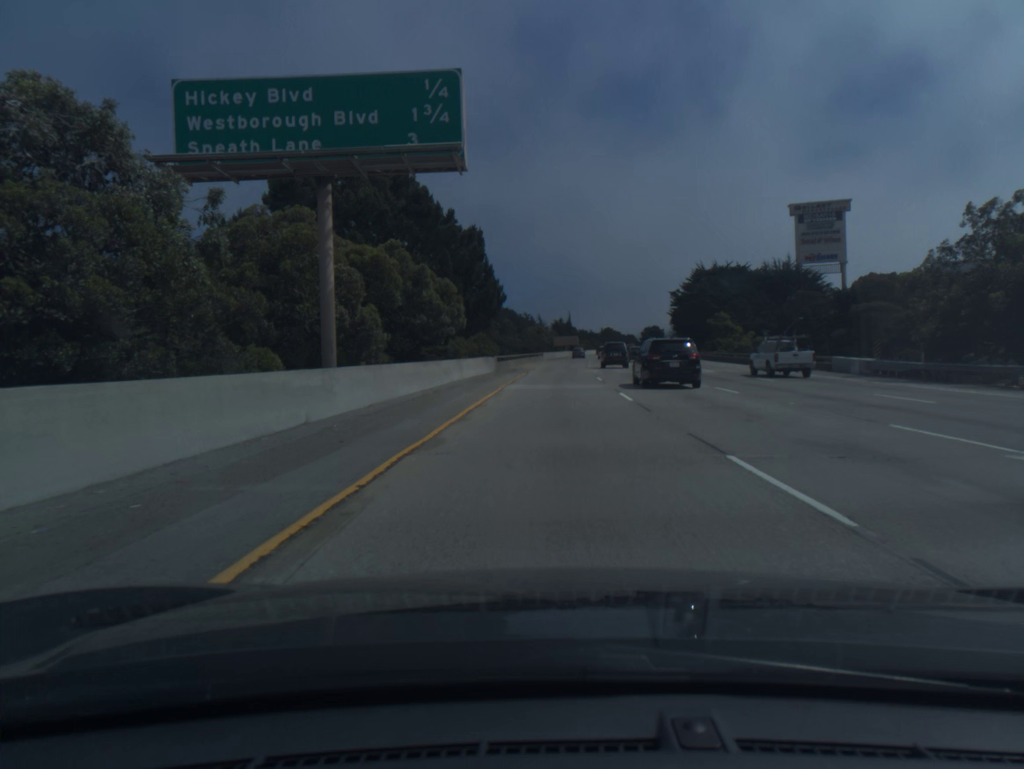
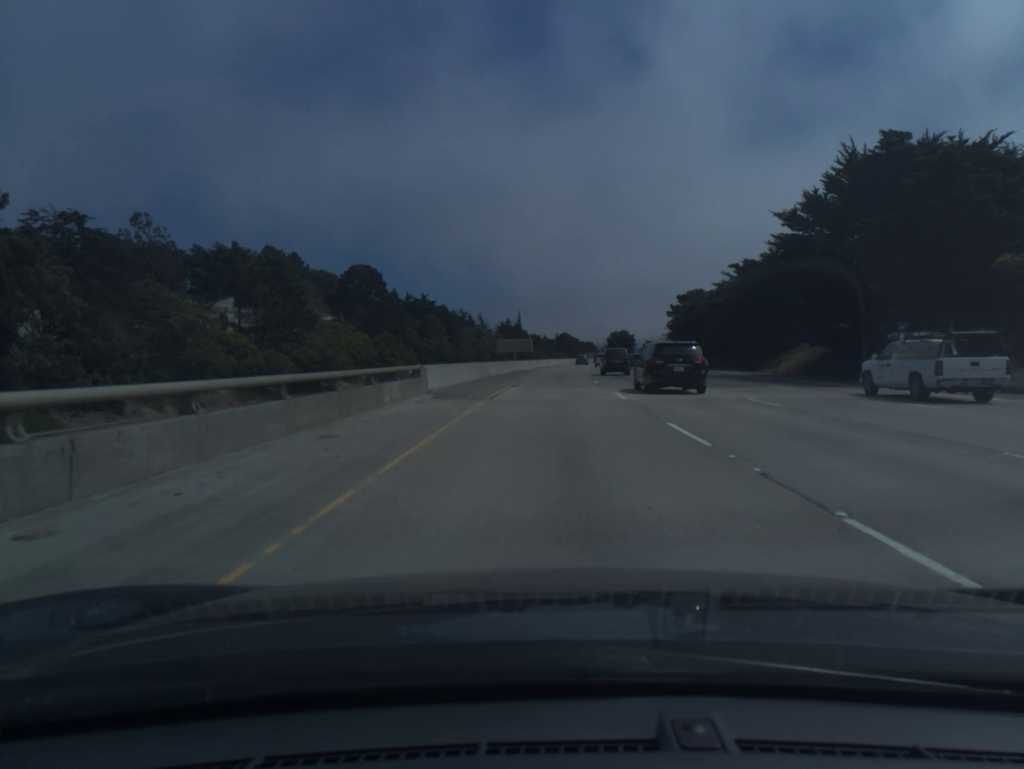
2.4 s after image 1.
(+2.3, +76.9) m; +4°
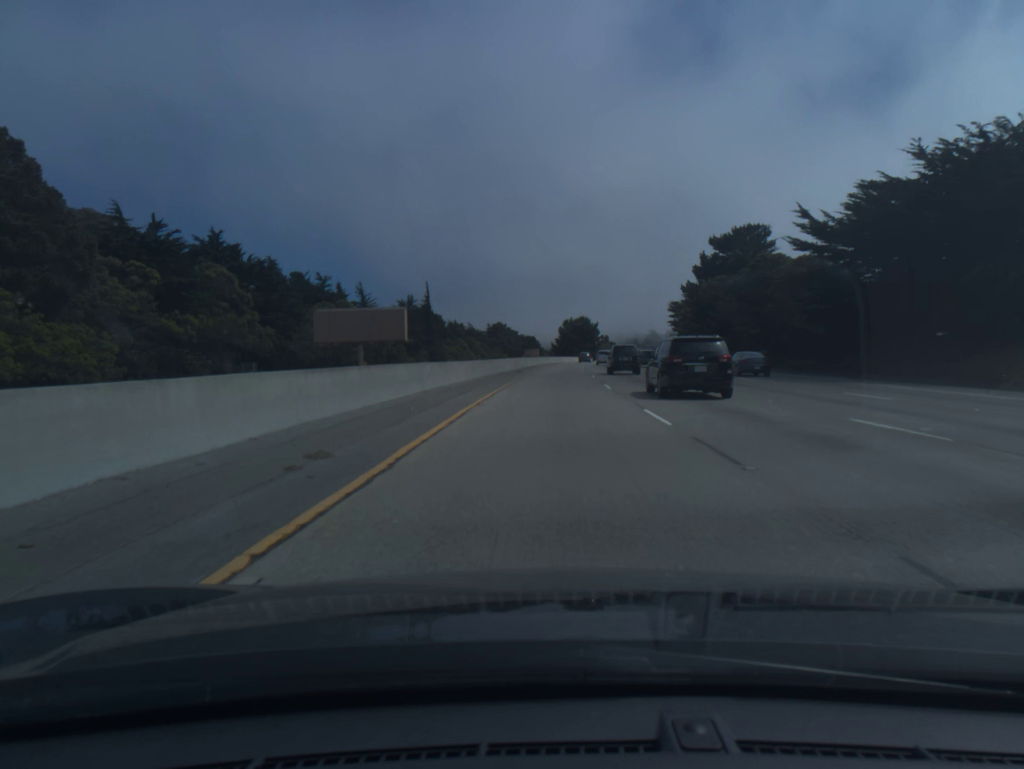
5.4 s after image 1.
(+3.7, +97.2) m; +5°
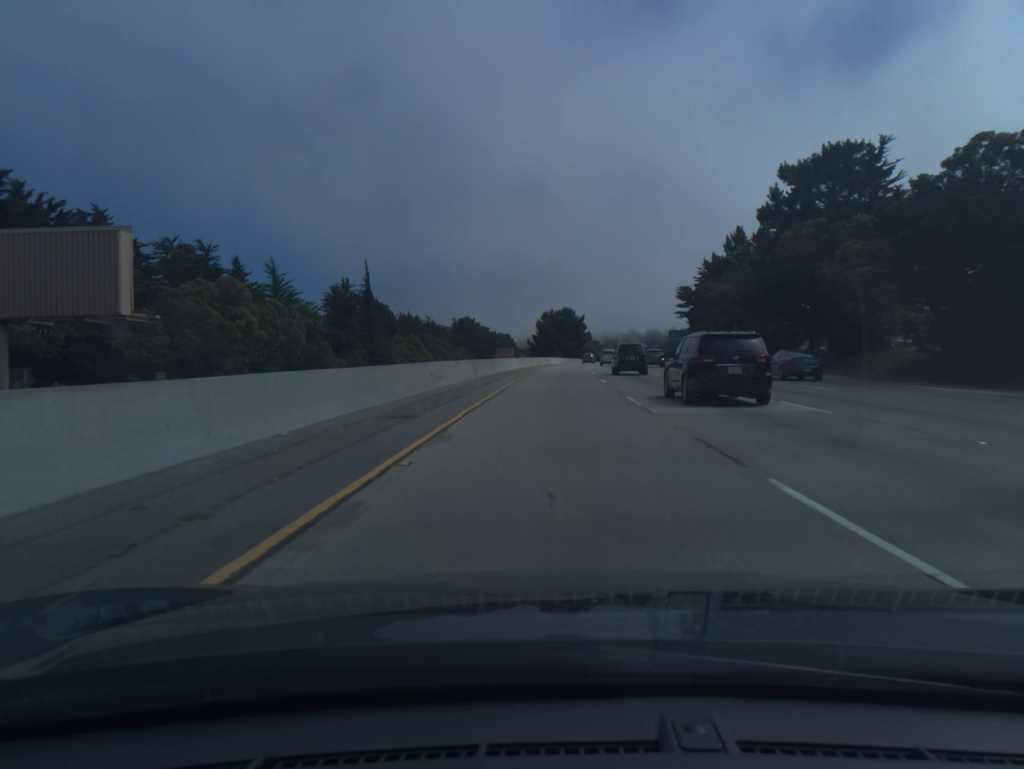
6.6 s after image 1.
(+0.6, +39.1) m; +2°
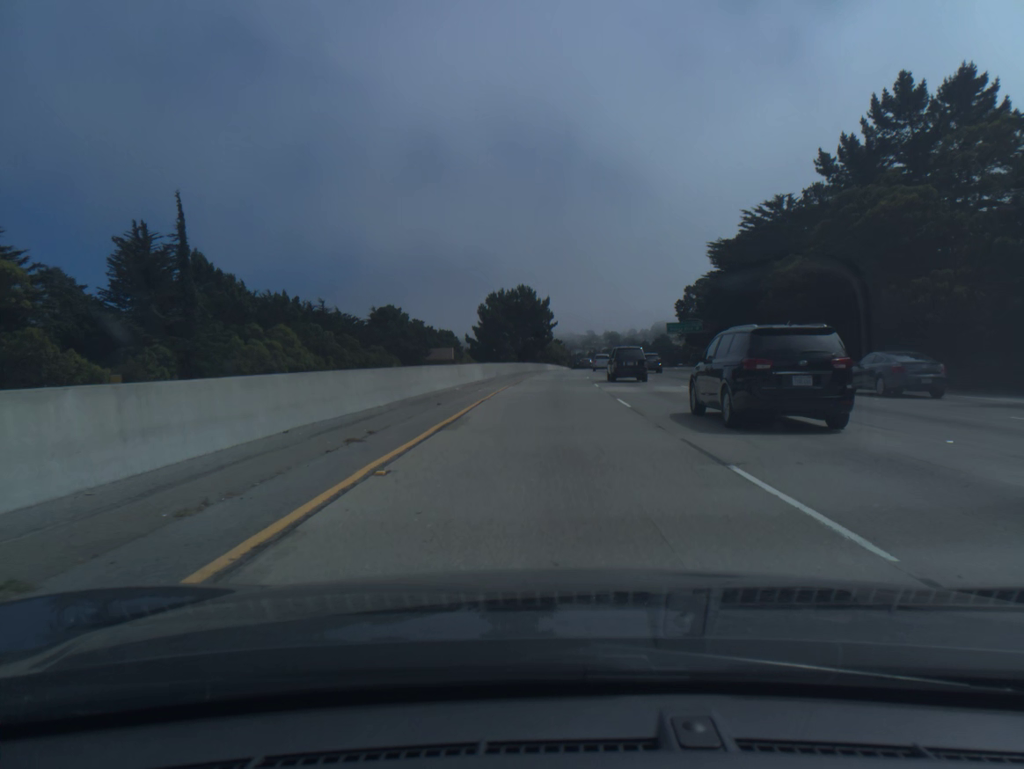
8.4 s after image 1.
(+1.6, +58.7) m; +3°
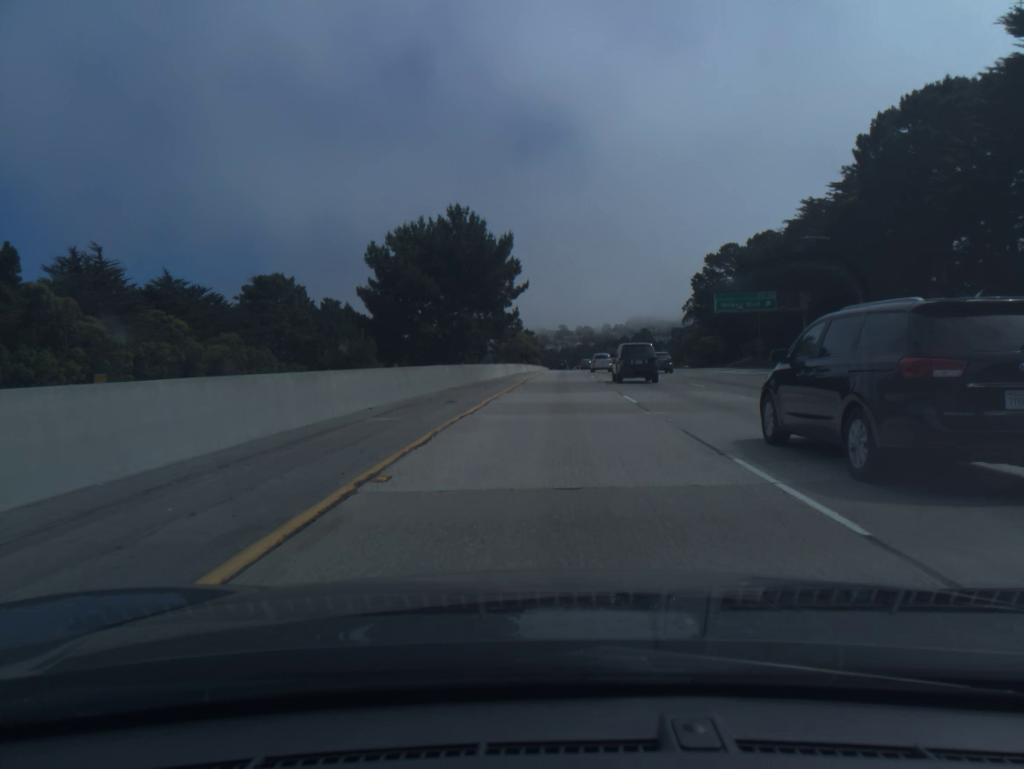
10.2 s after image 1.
(+1.1, +58.8) m; +2°
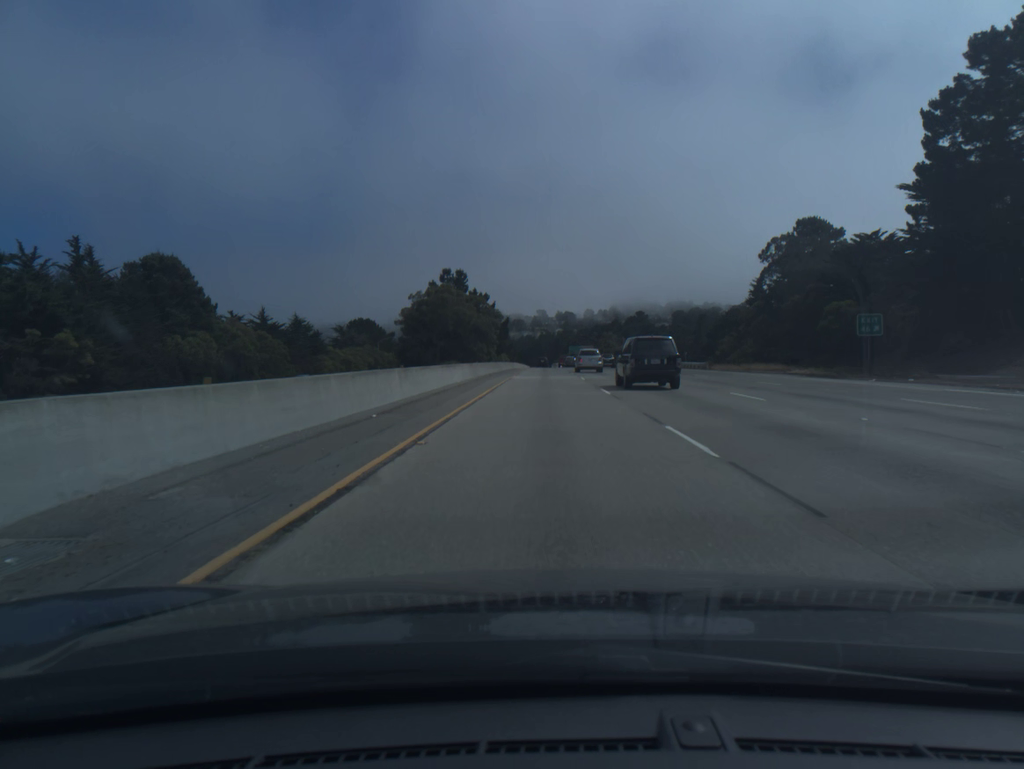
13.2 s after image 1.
(+2.7, +98.6) m; +2°
